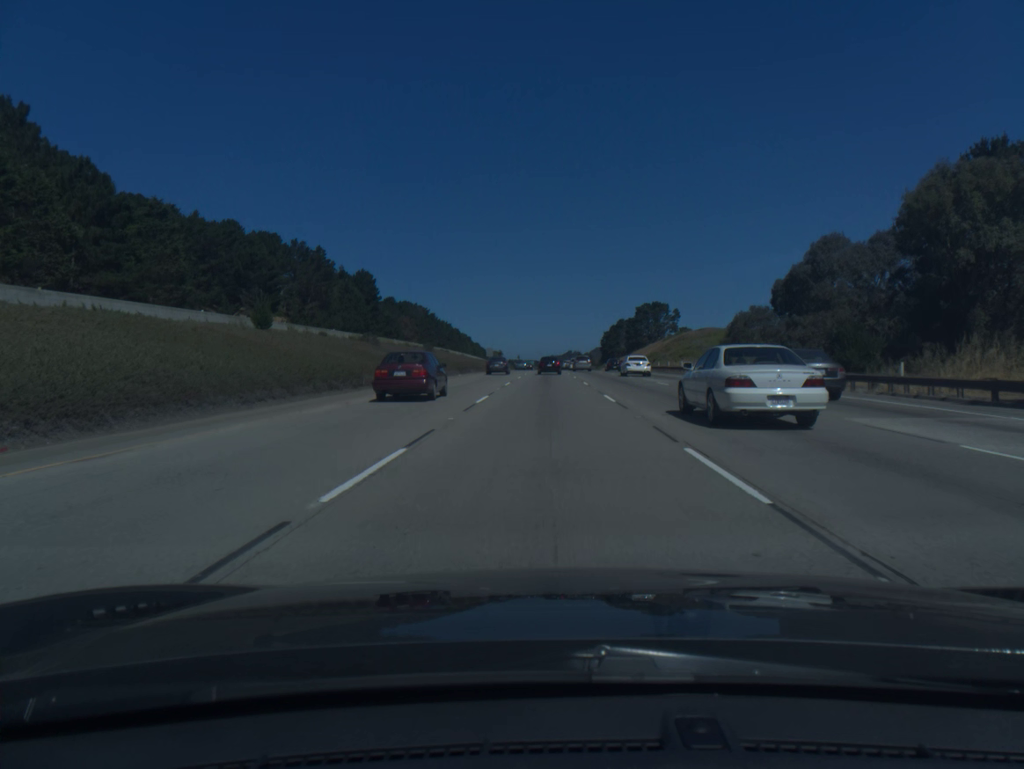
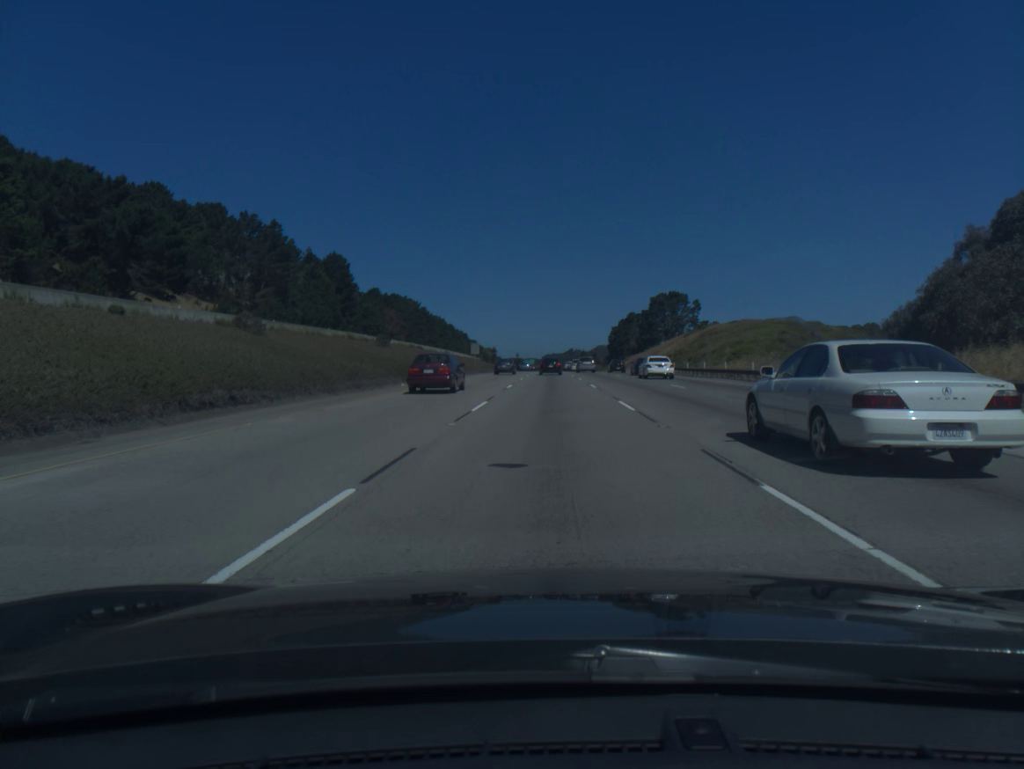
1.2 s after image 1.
(0.0, +32.2) m; 0°
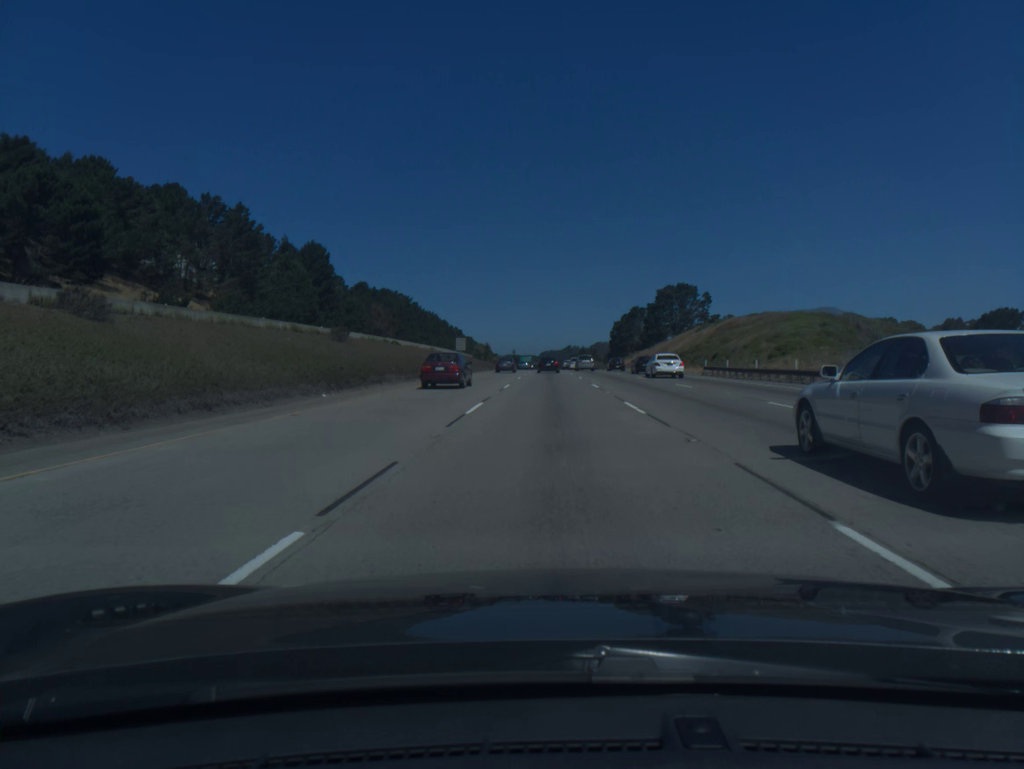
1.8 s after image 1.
(0.0, +16.3) m; 0°
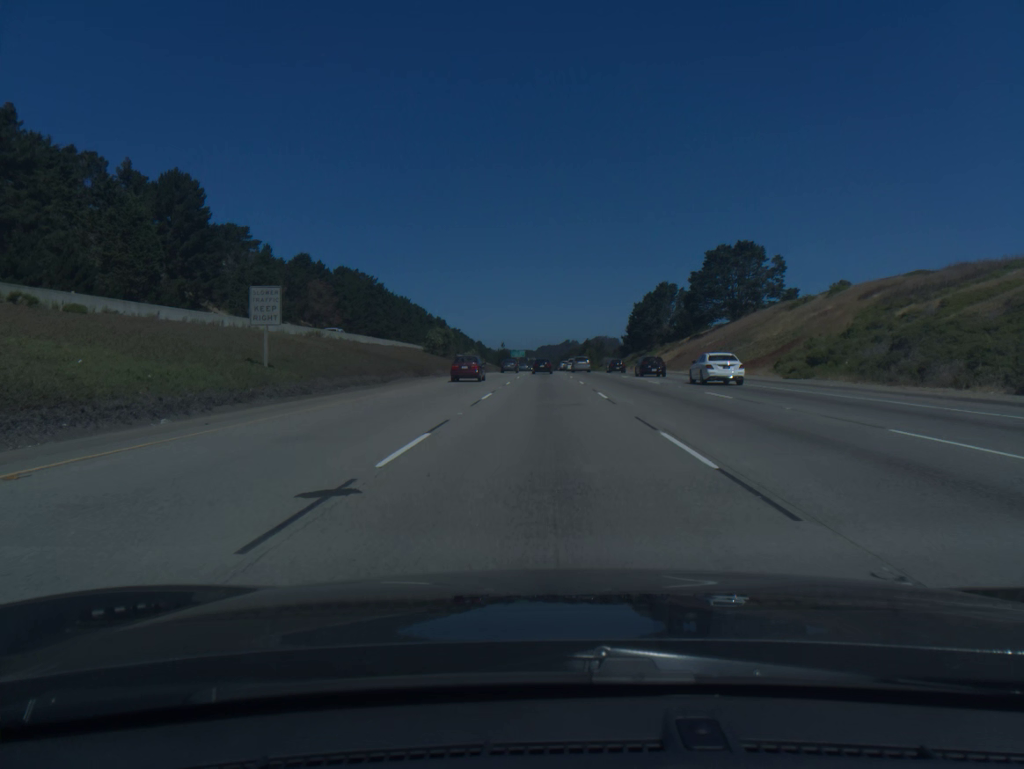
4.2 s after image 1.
(+0.4, +66.3) m; 0°
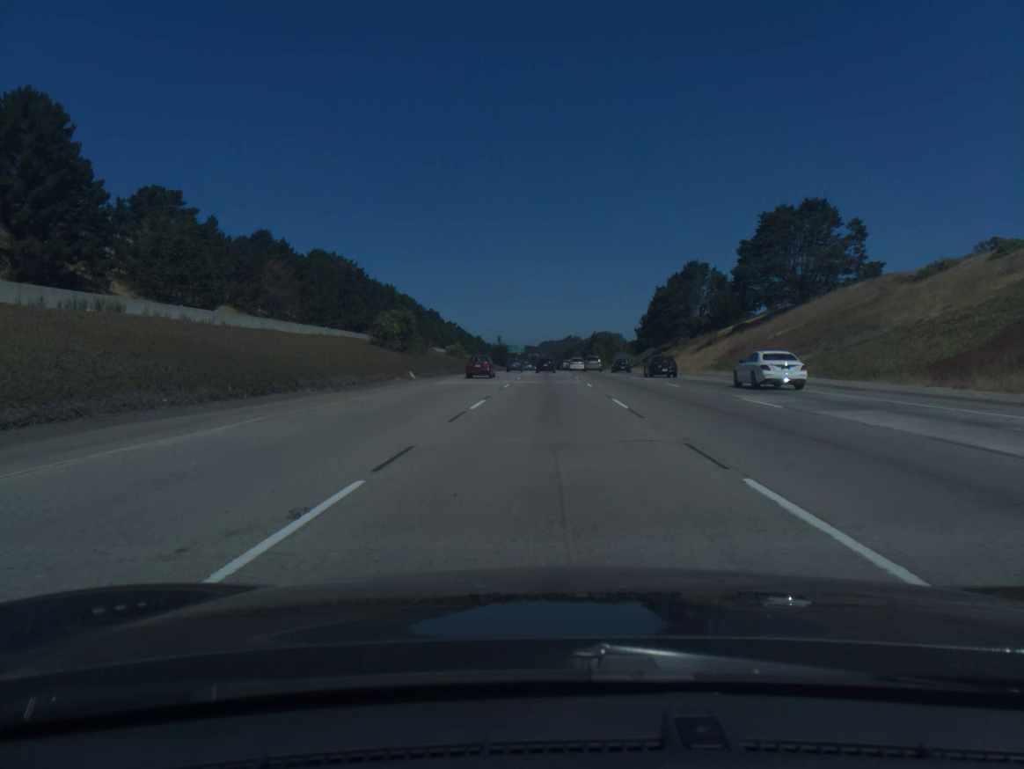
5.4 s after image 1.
(-0.1, +33.9) m; 0°
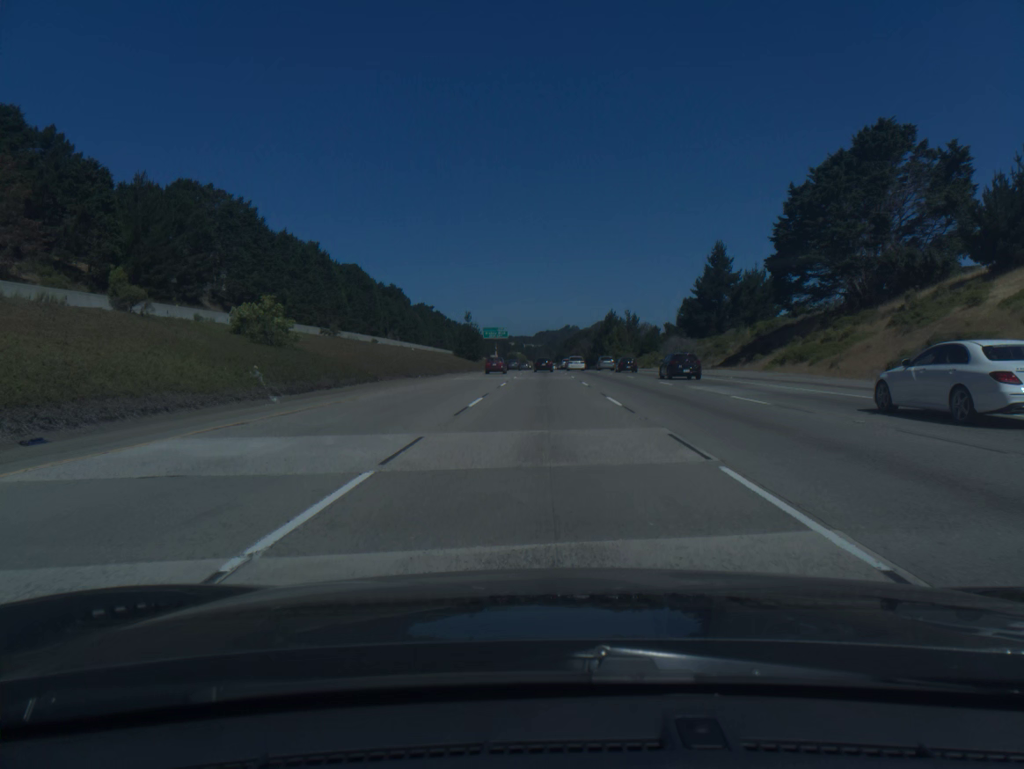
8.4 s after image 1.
(+0.2, +87.0) m; 0°
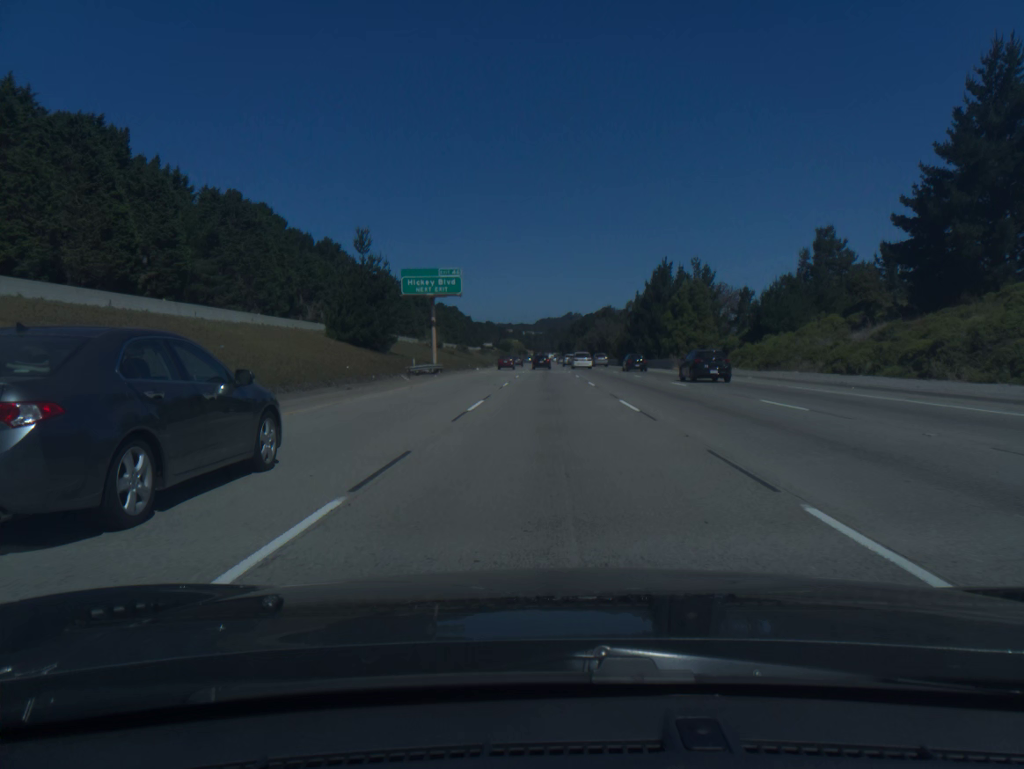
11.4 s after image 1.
(-0.3, +89.6) m; 0°
